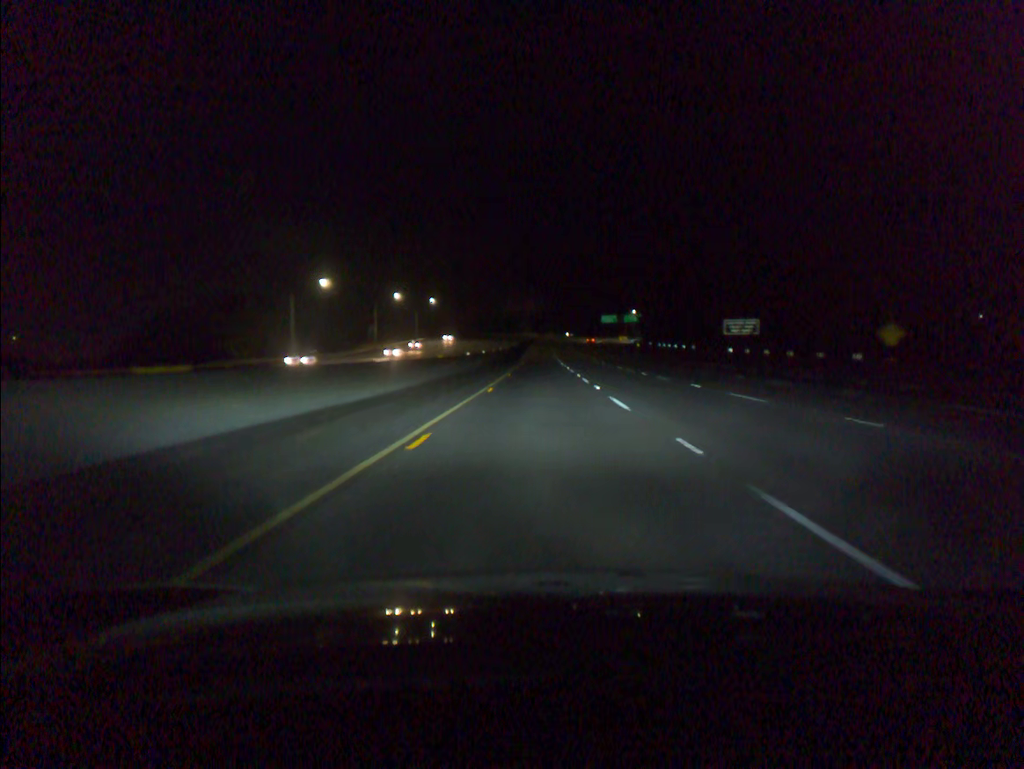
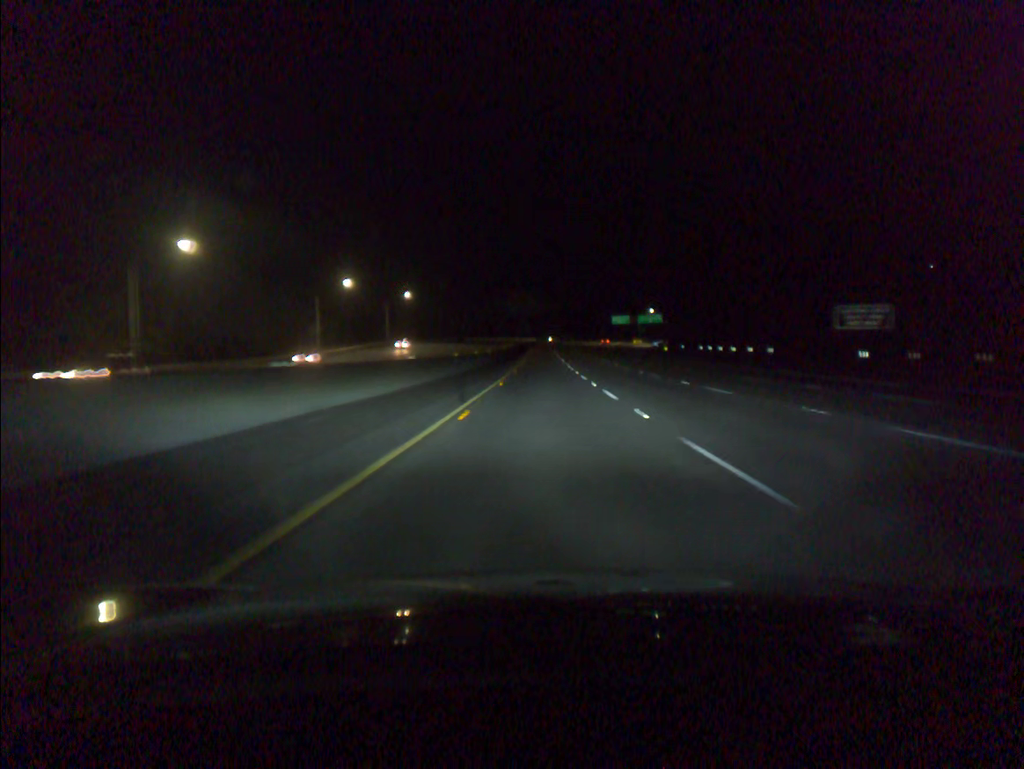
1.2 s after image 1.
(-0.1, +39.0) m; 0°
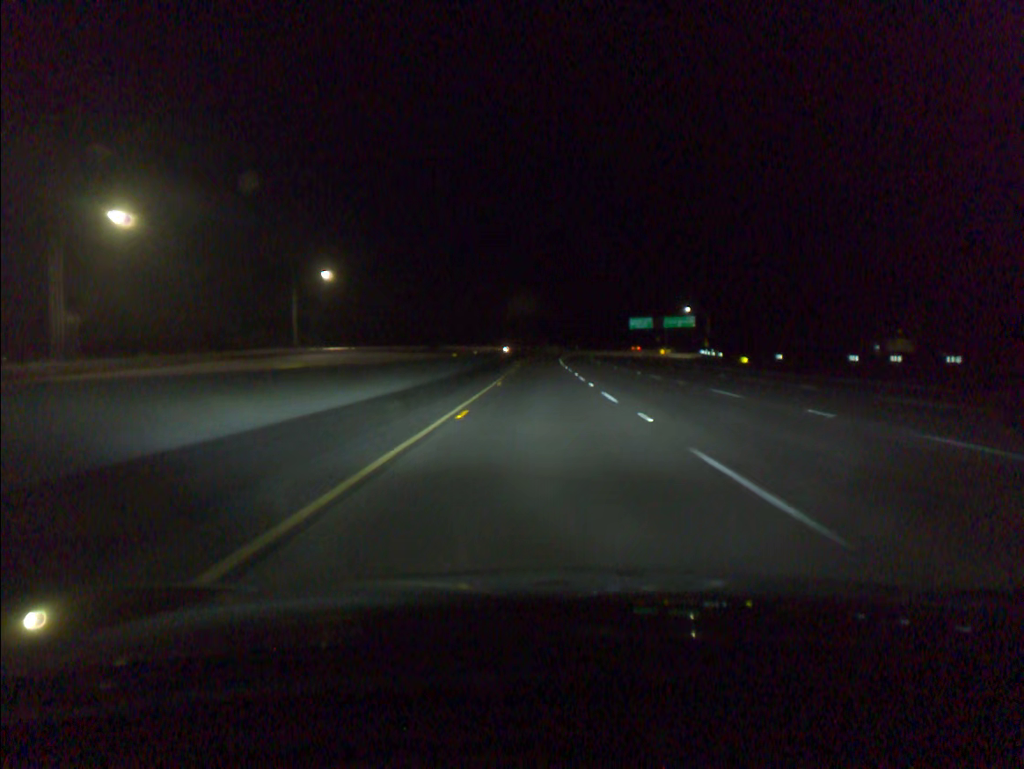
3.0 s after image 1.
(+0.1, +58.1) m; 0°
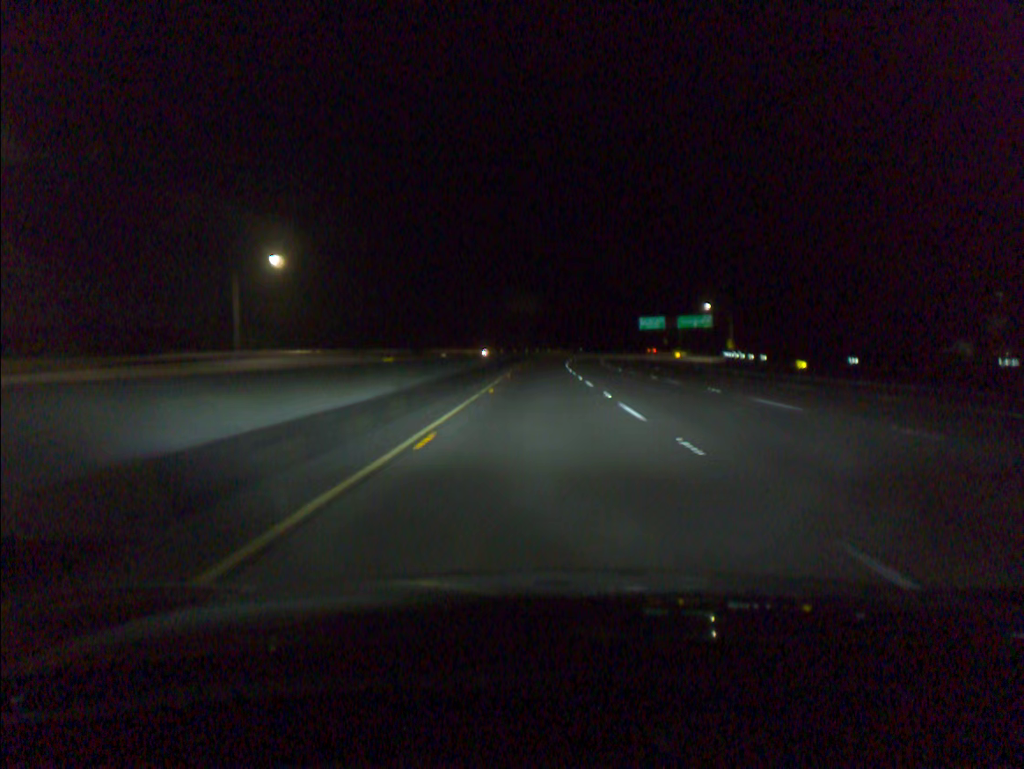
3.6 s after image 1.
(0.0, +19.3) m; 0°
